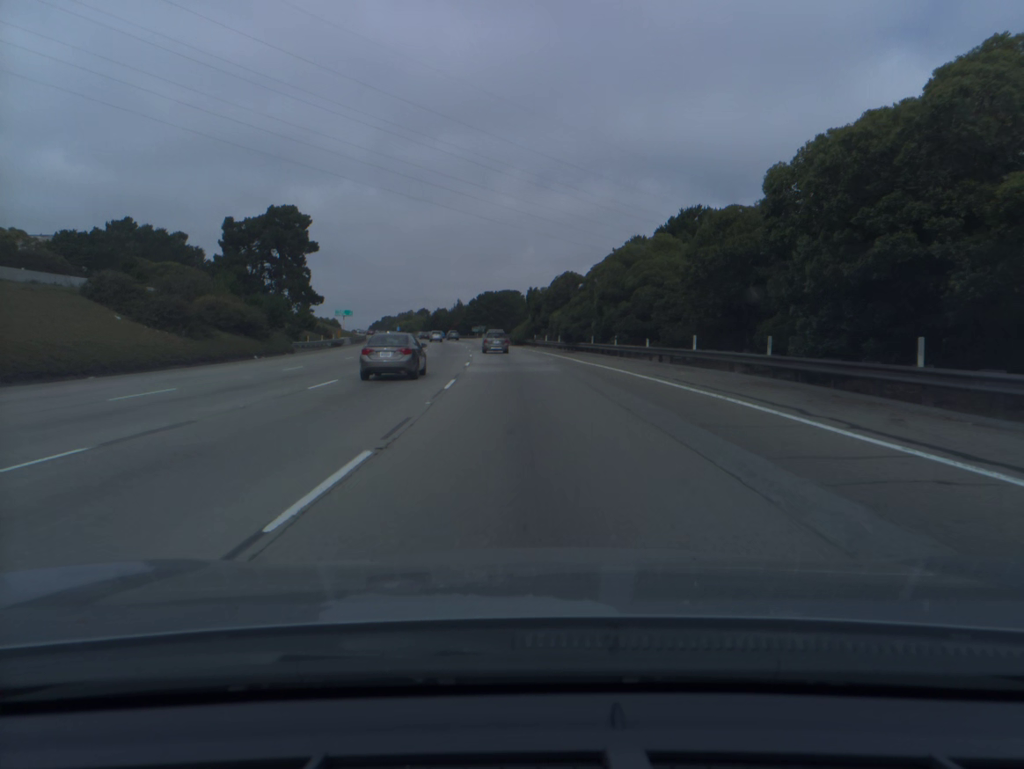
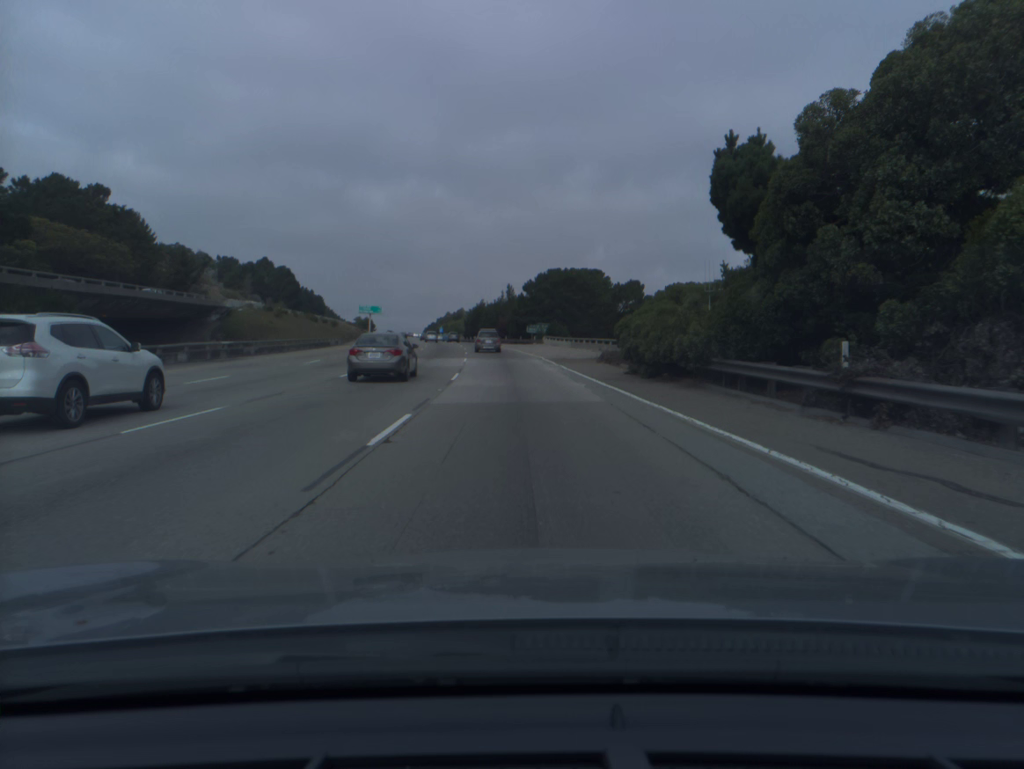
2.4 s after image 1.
(-3.1, +68.9) m; -5°
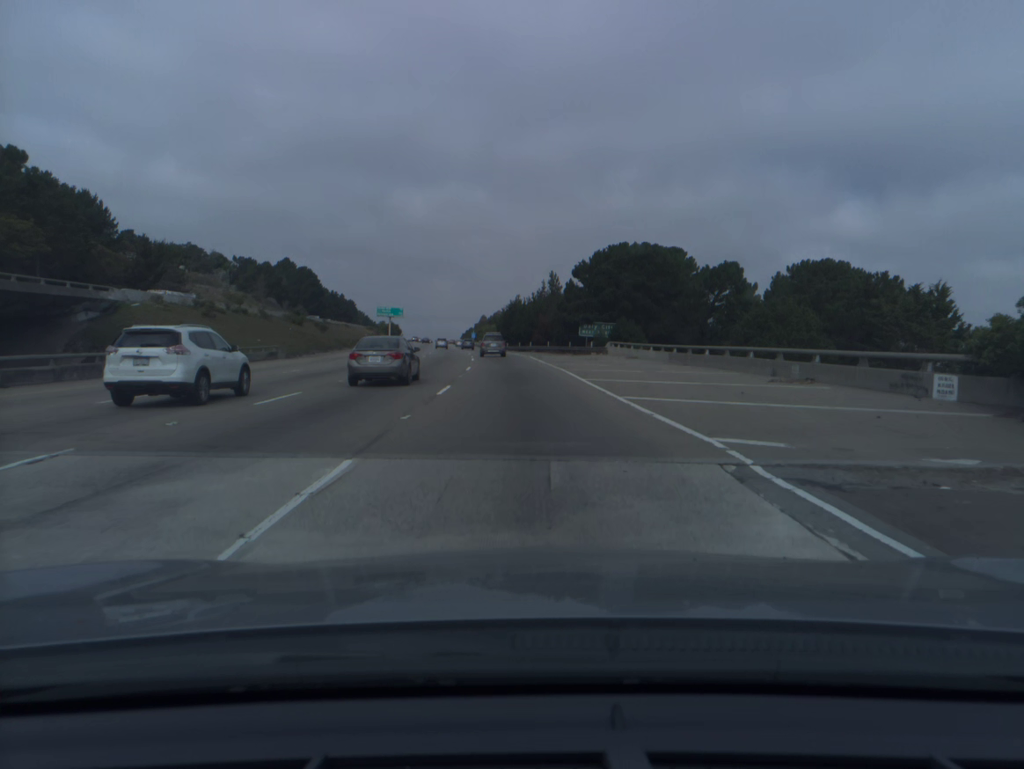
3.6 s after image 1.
(-0.9, +34.5) m; -3°
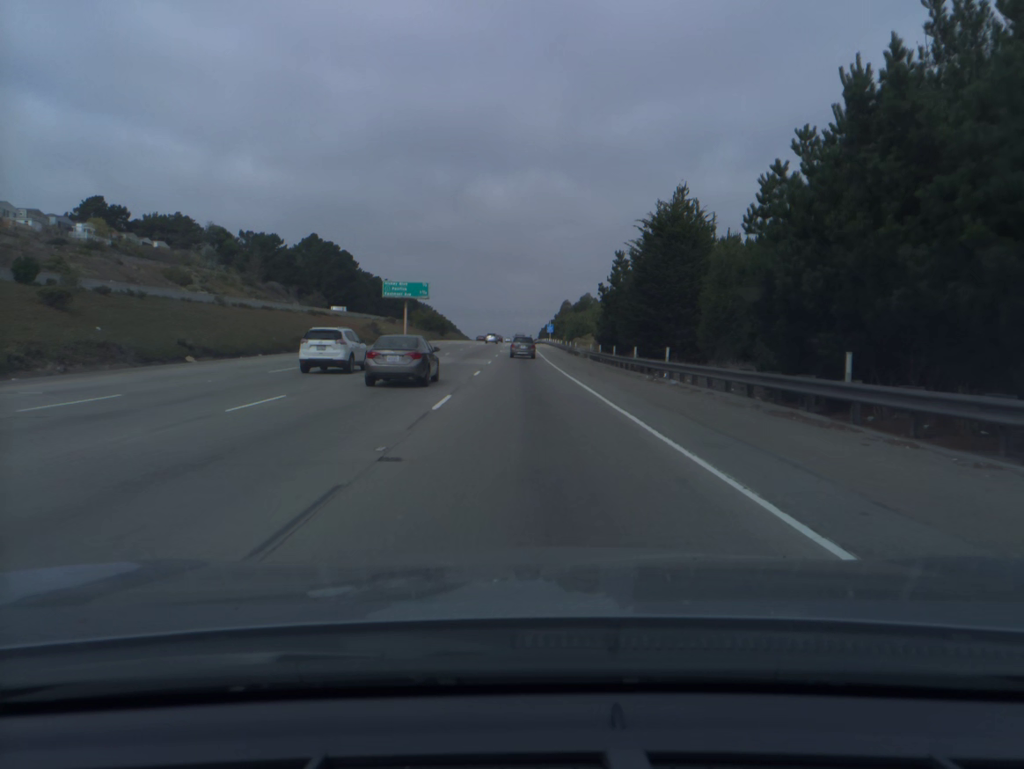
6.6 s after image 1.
(-4.7, +85.9) m; -6°
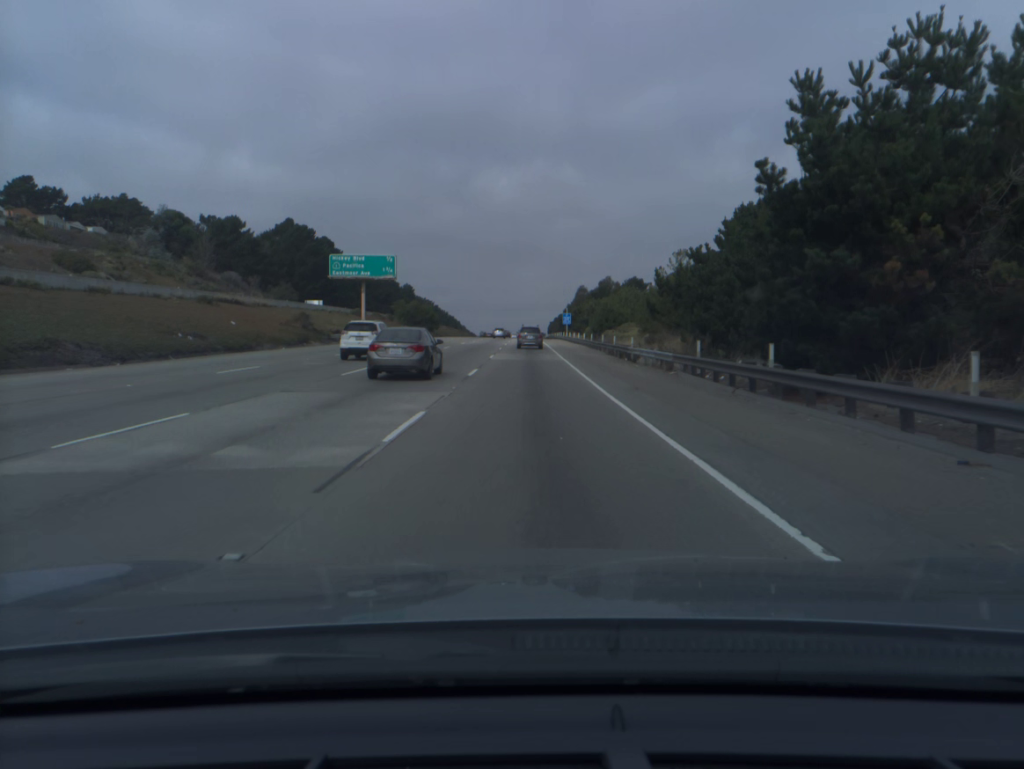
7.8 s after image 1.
(-0.2, +34.4) m; -1°
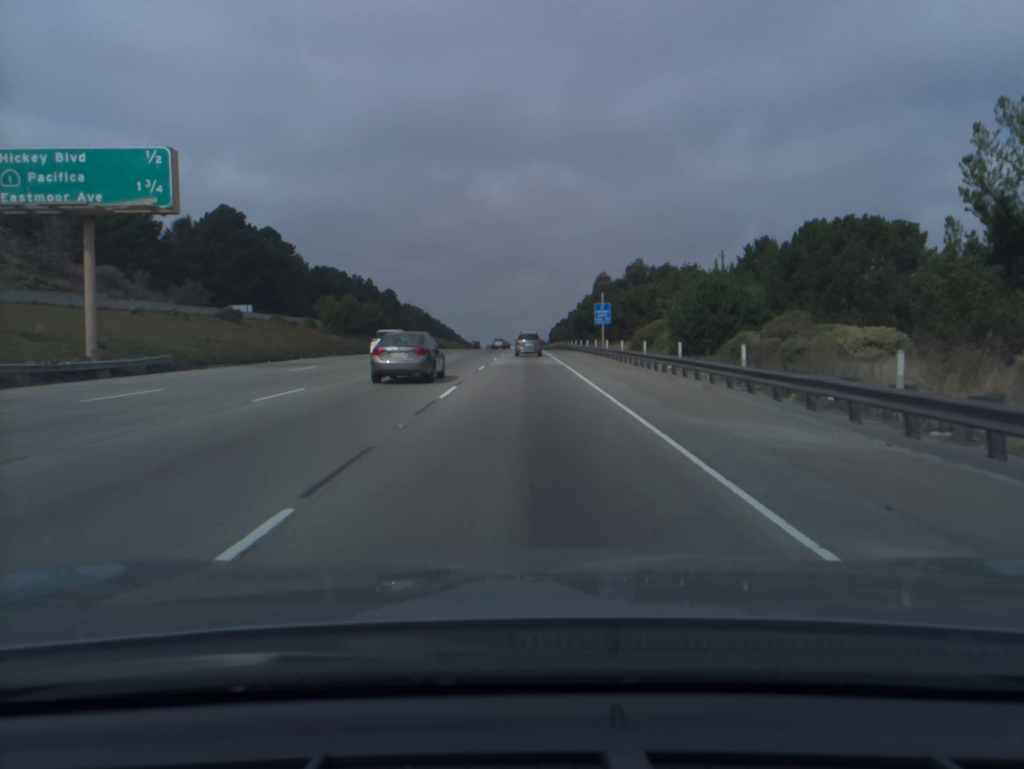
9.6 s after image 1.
(0.0, +51.3) m; 0°
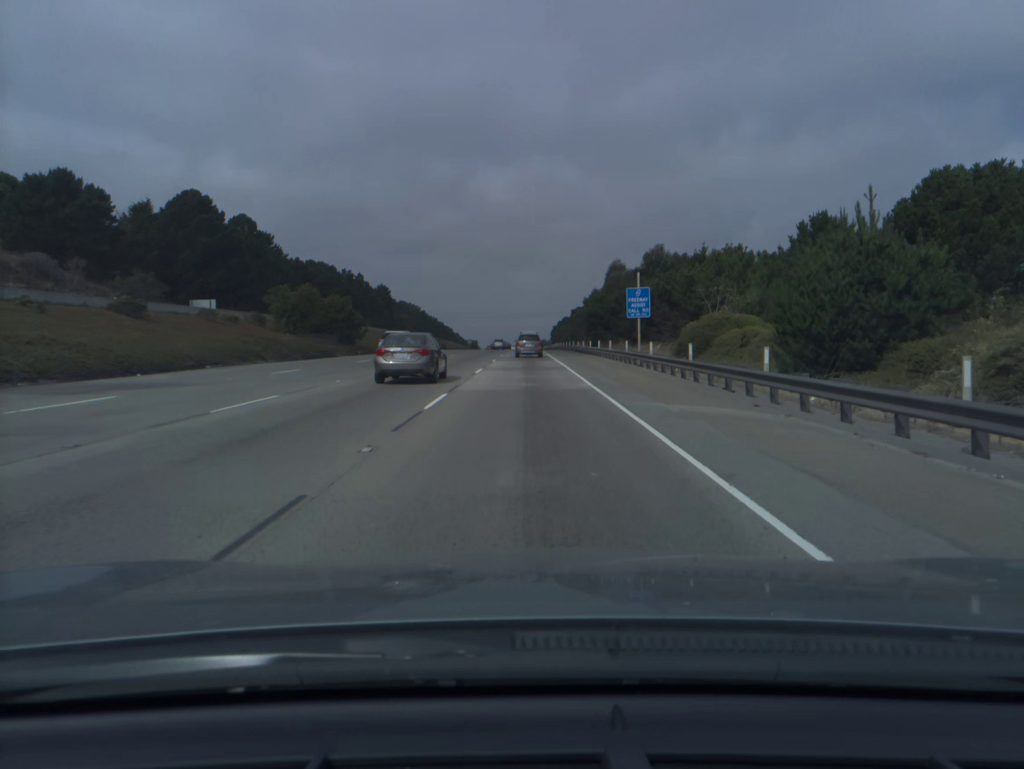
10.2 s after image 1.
(0.0, +16.8) m; 0°
